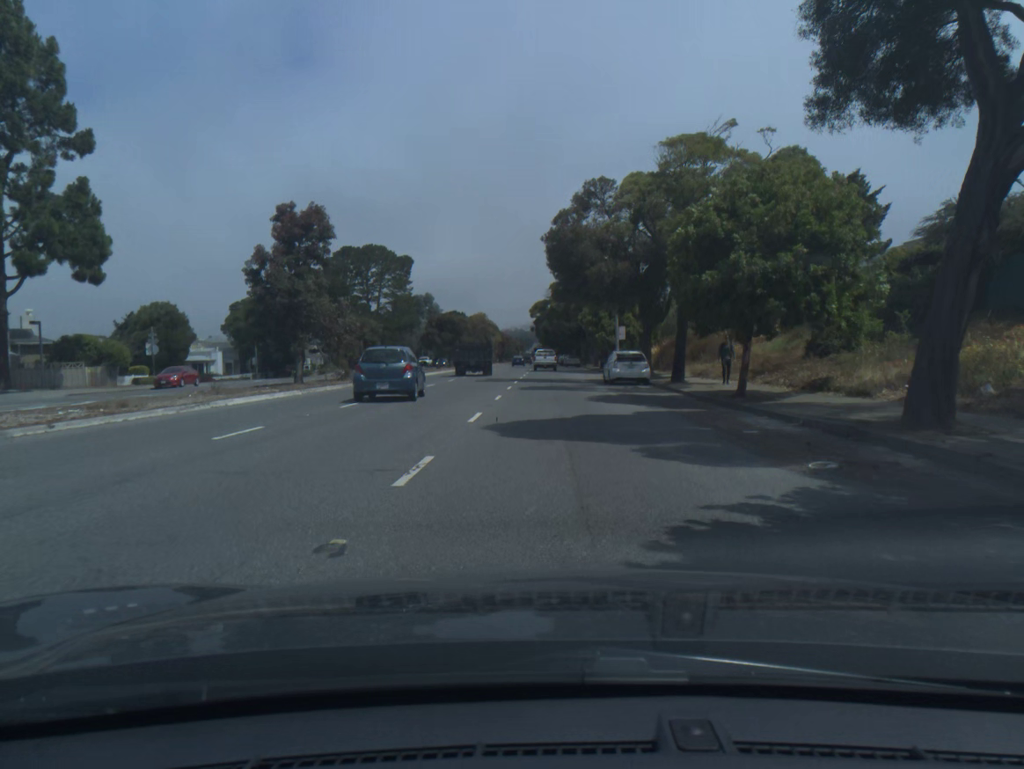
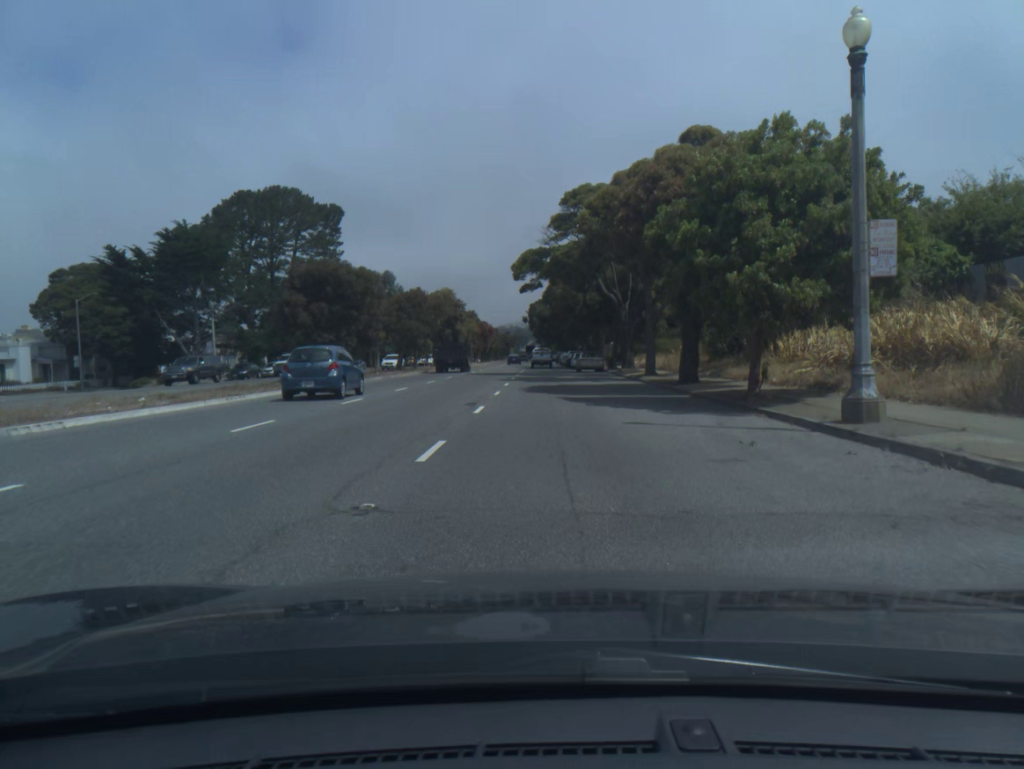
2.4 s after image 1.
(+0.2, +42.7) m; 0°
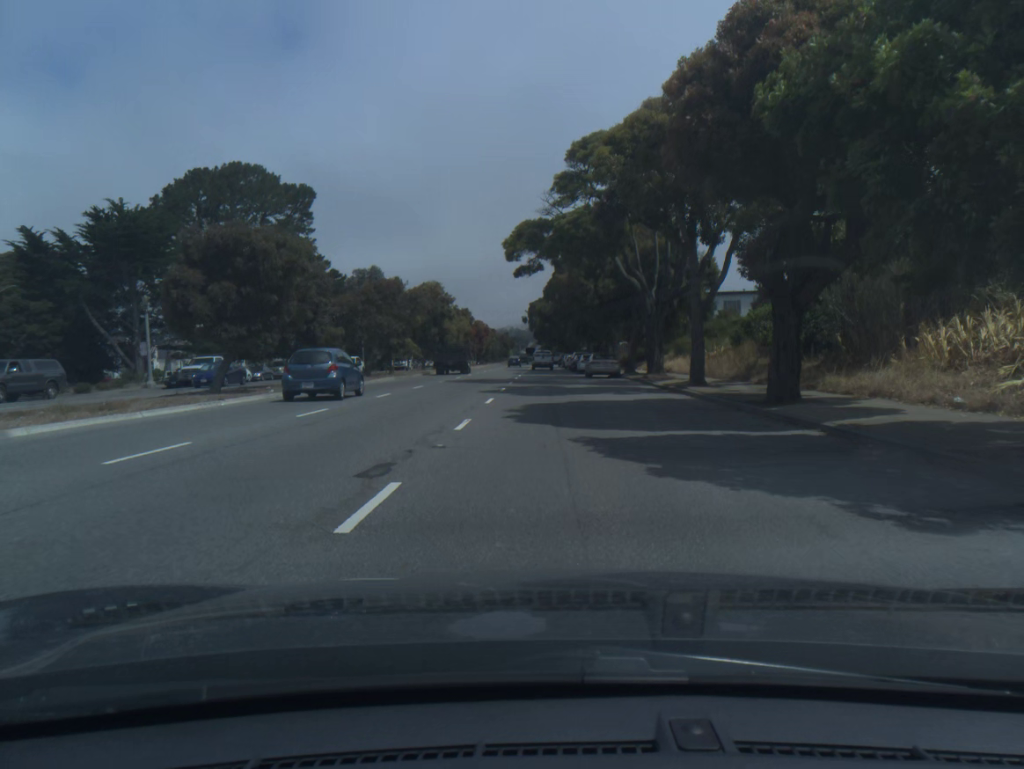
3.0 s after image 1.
(0.0, +11.0) m; 0°
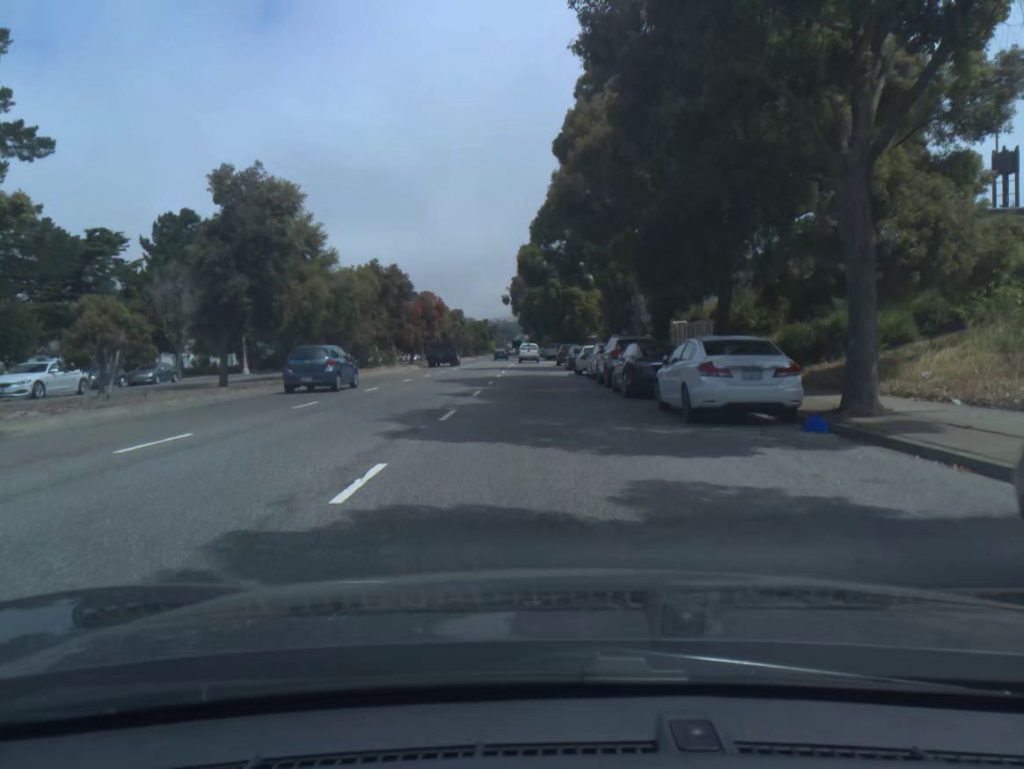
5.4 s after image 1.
(+0.3, +43.5) m; +1°
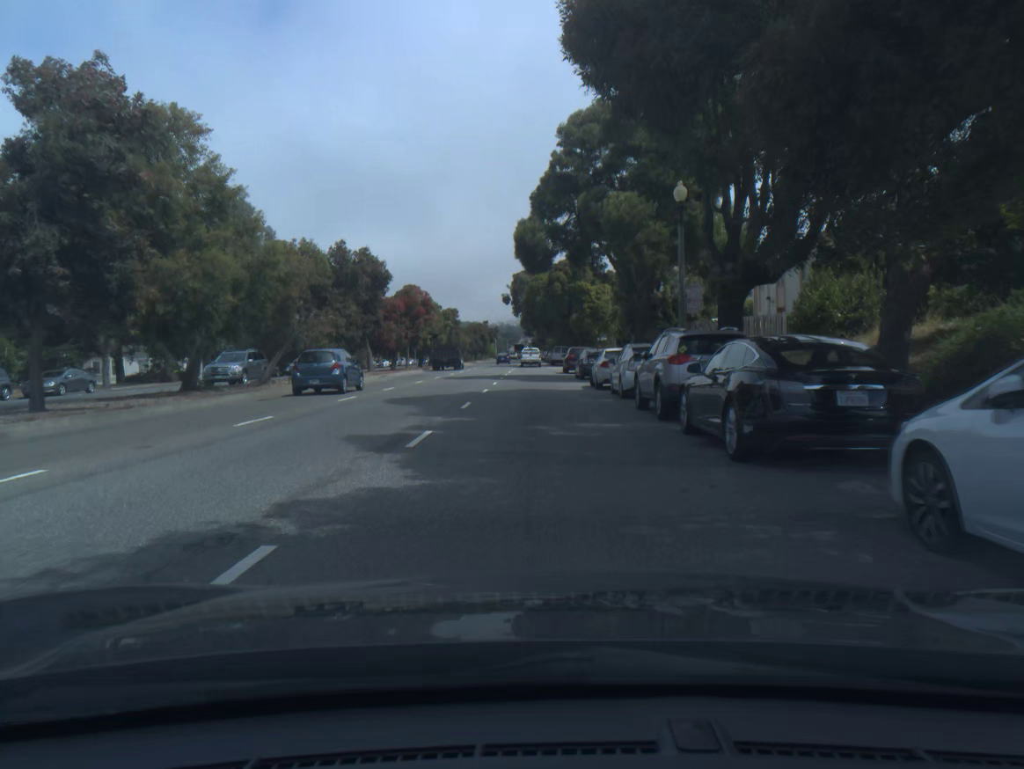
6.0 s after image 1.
(0.0, +10.8) m; 0°
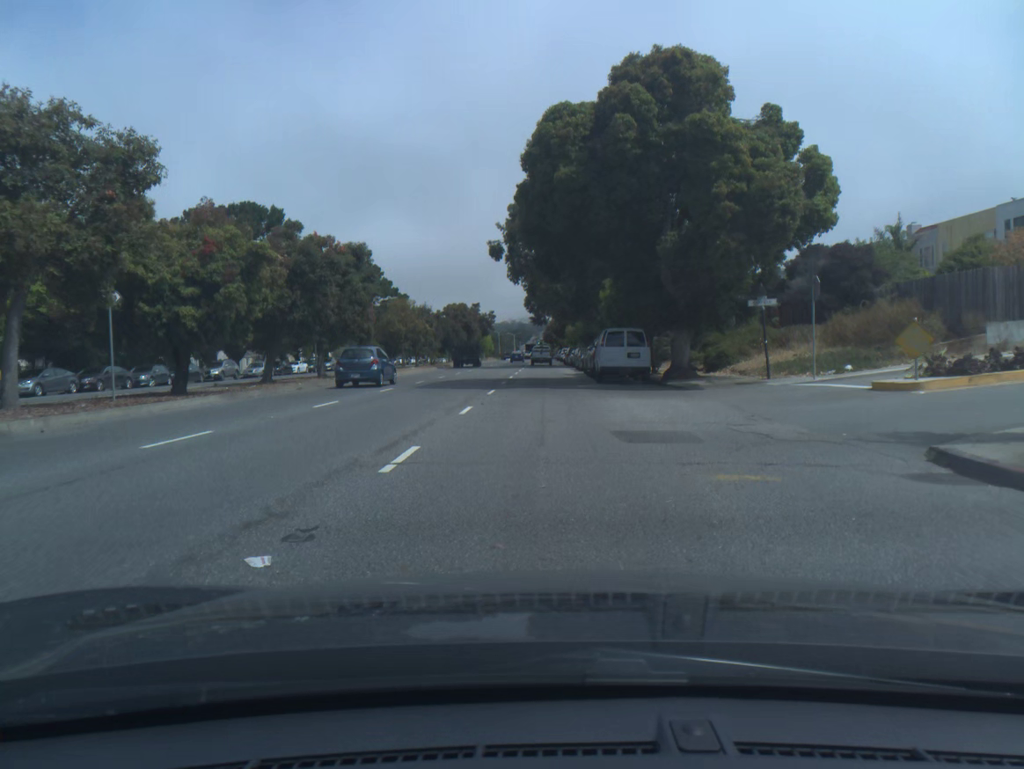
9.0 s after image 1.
(-0.6, +53.8) m; -1°
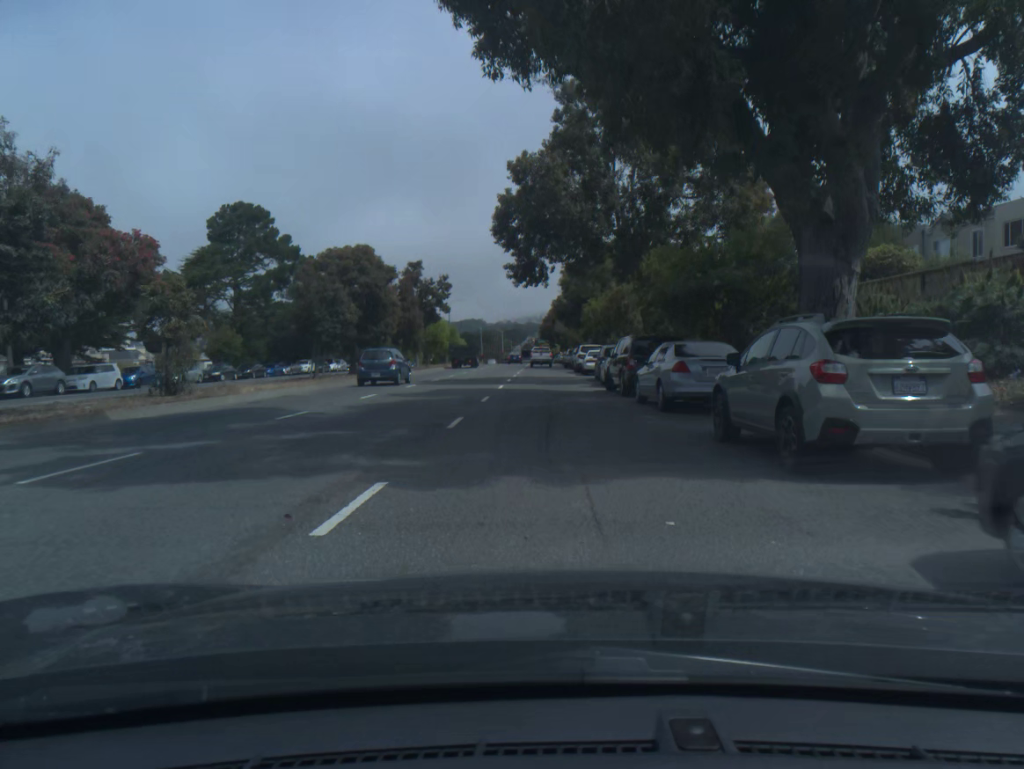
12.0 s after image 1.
(+0.1, +53.8) m; 0°
